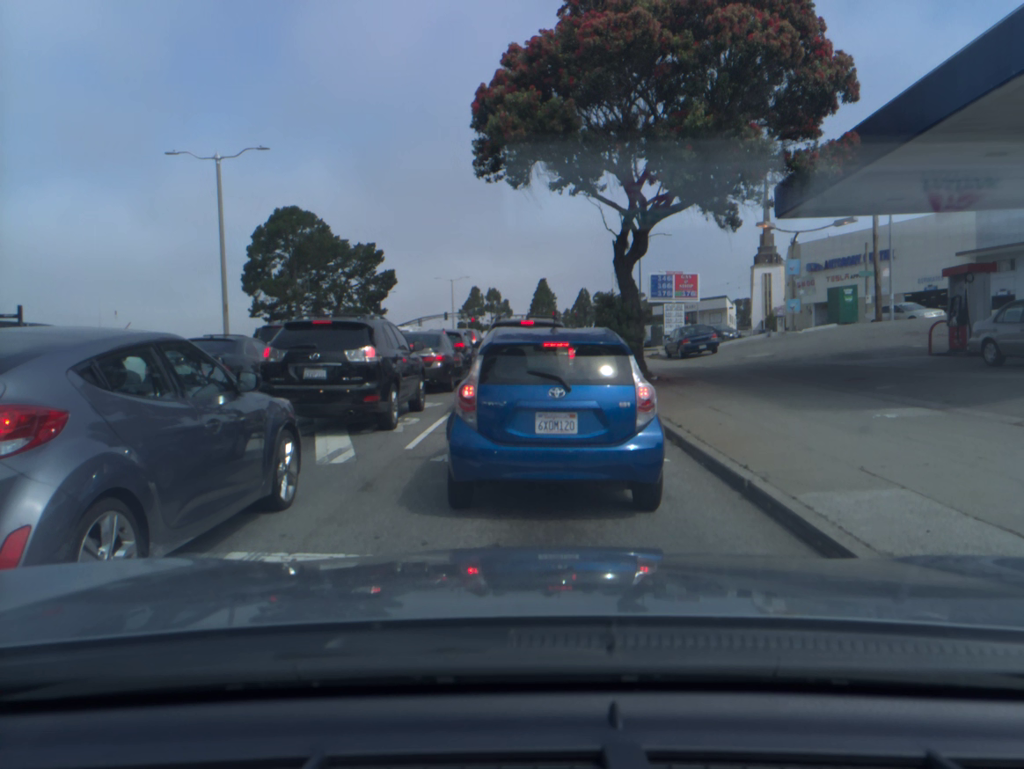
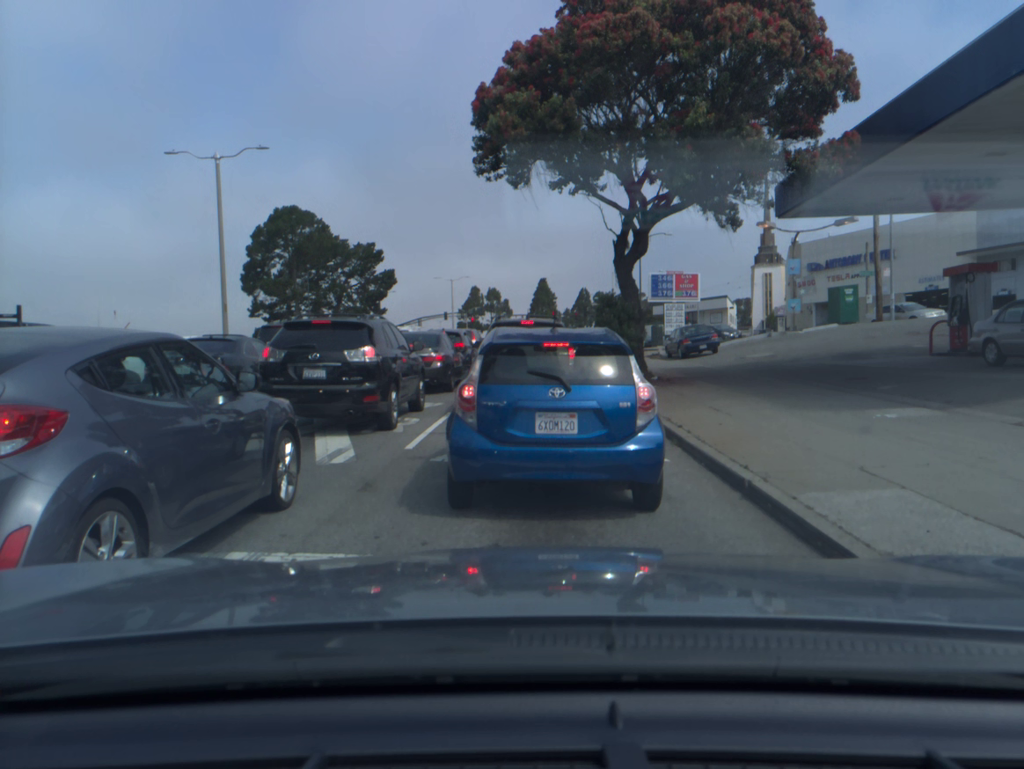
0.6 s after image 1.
(0.0, 0.0) m; 0°
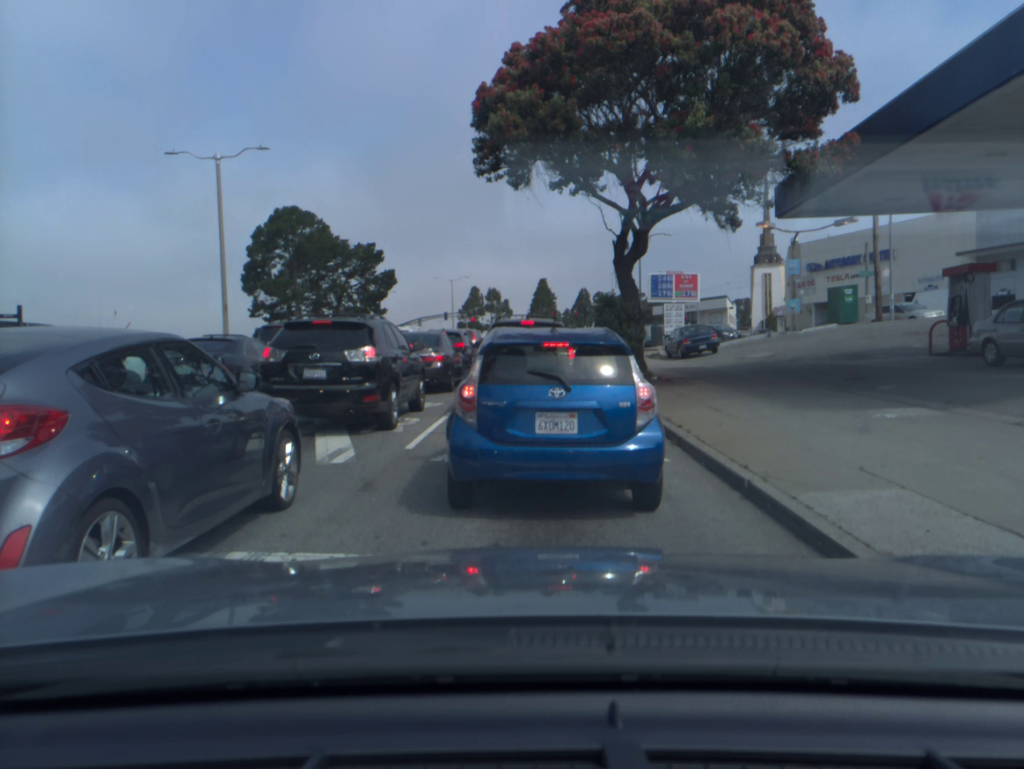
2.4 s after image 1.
(0.0, 0.0) m; 0°
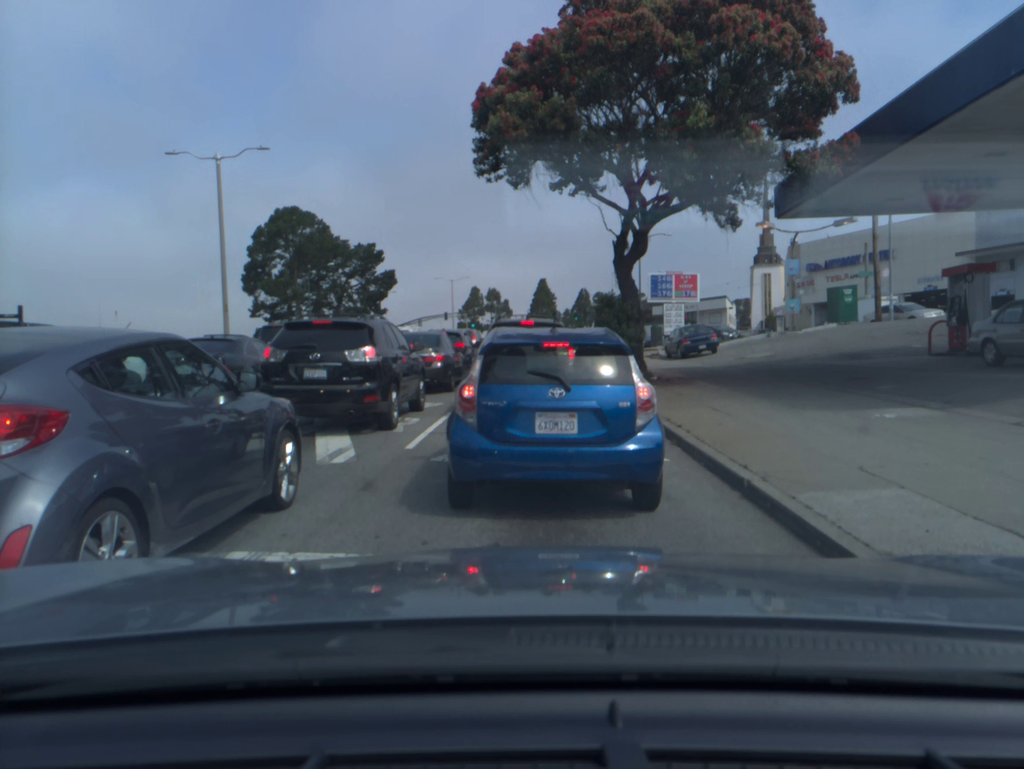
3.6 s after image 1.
(0.0, 0.0) m; 0°
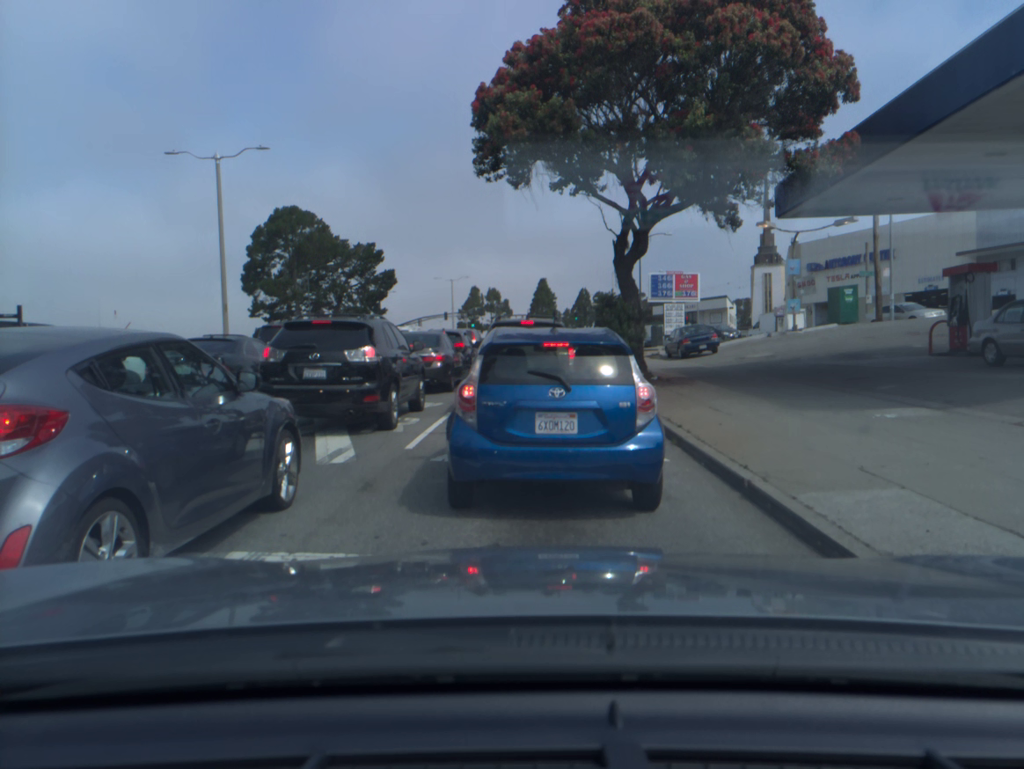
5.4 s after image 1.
(0.0, 0.0) m; 0°
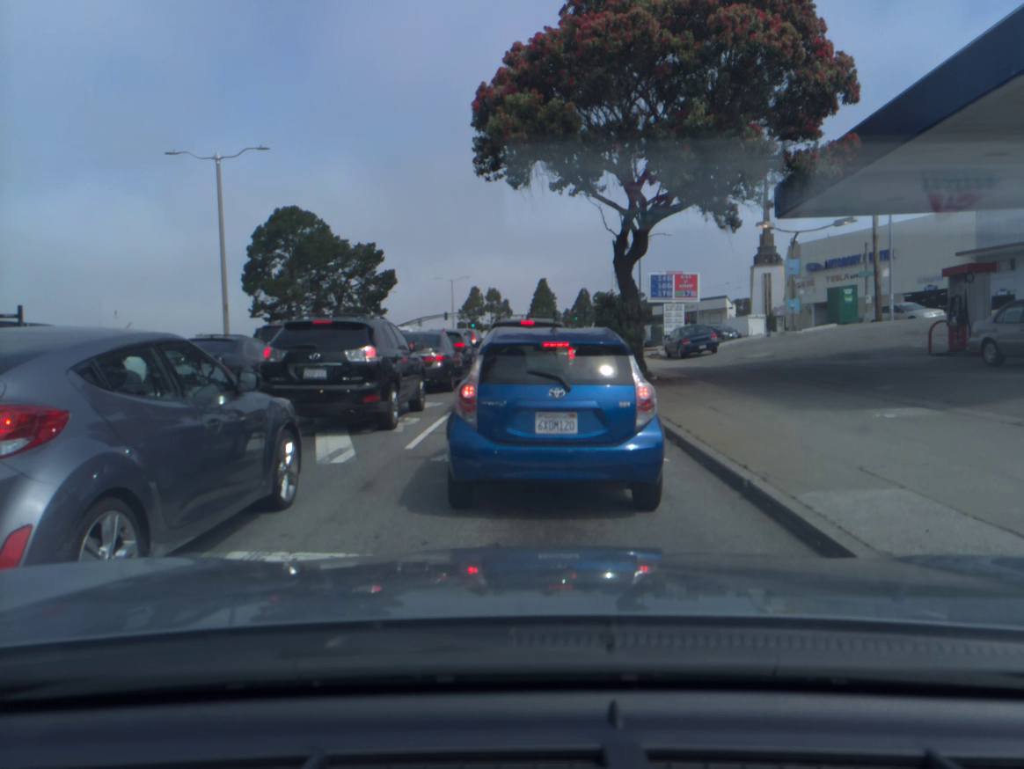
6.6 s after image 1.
(0.0, 0.0) m; 0°
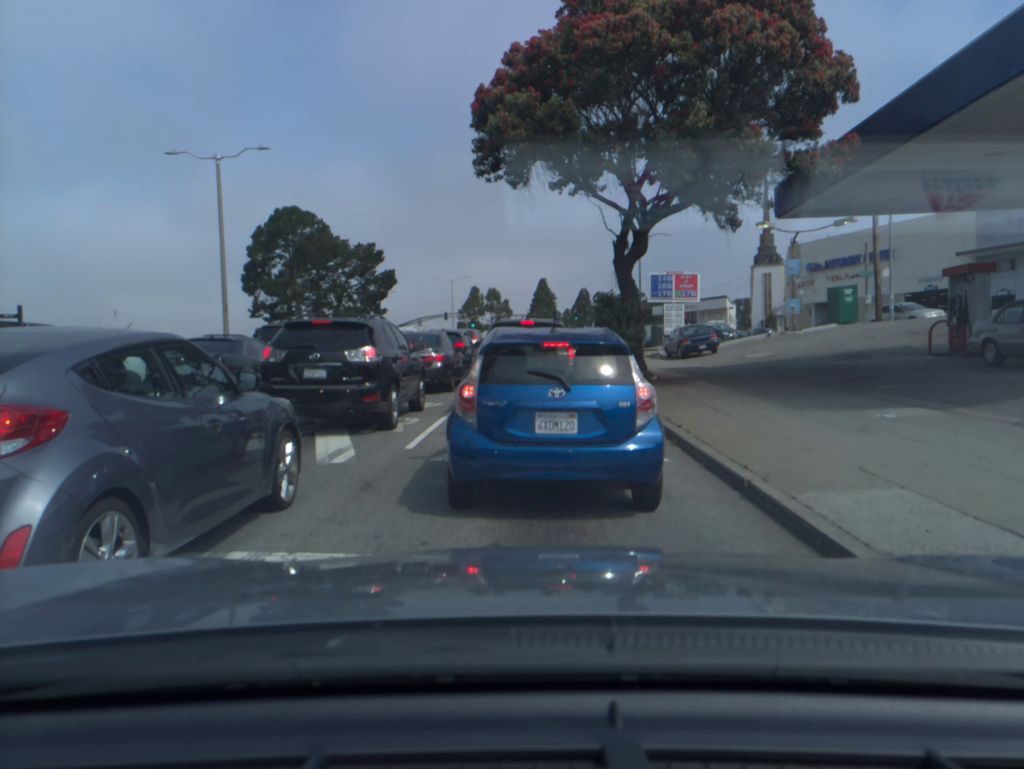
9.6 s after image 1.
(0.0, 0.0) m; 0°
